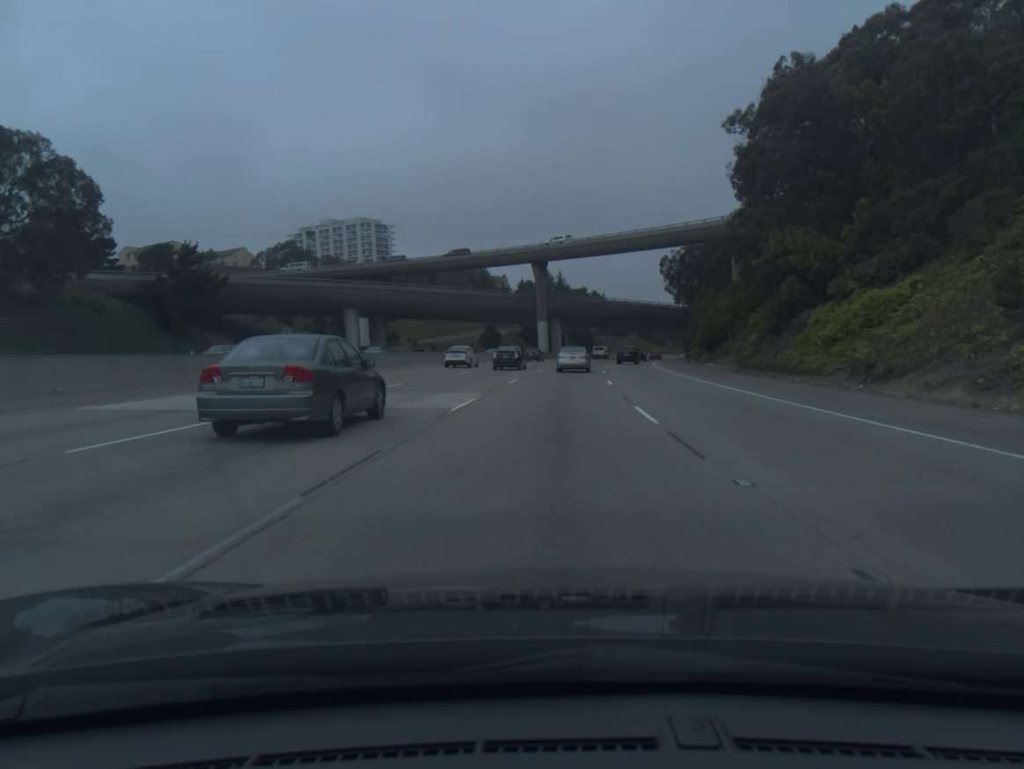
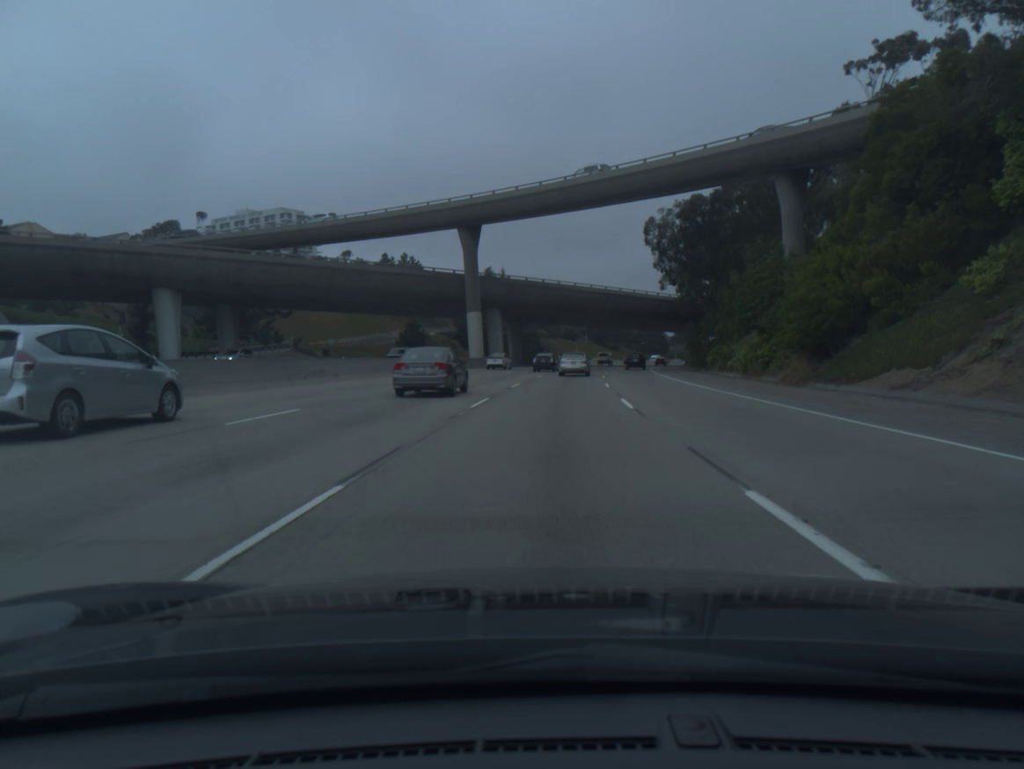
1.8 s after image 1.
(+1.2, +39.4) m; +4°
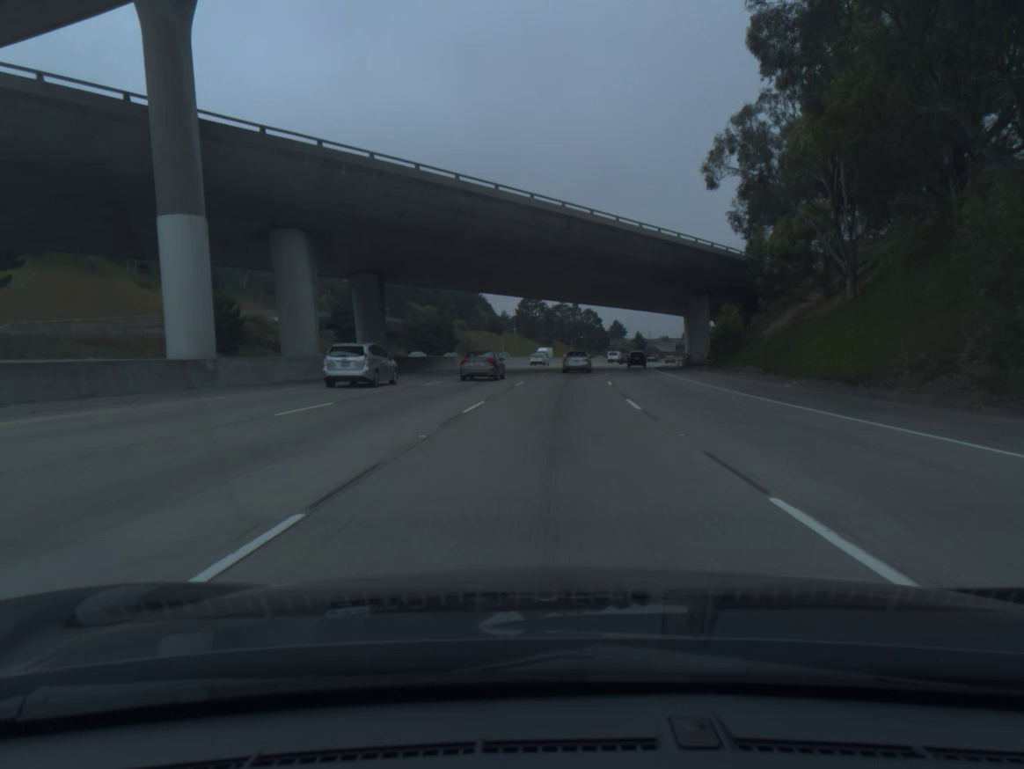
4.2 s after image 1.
(+2.5, +56.0) m; +5°
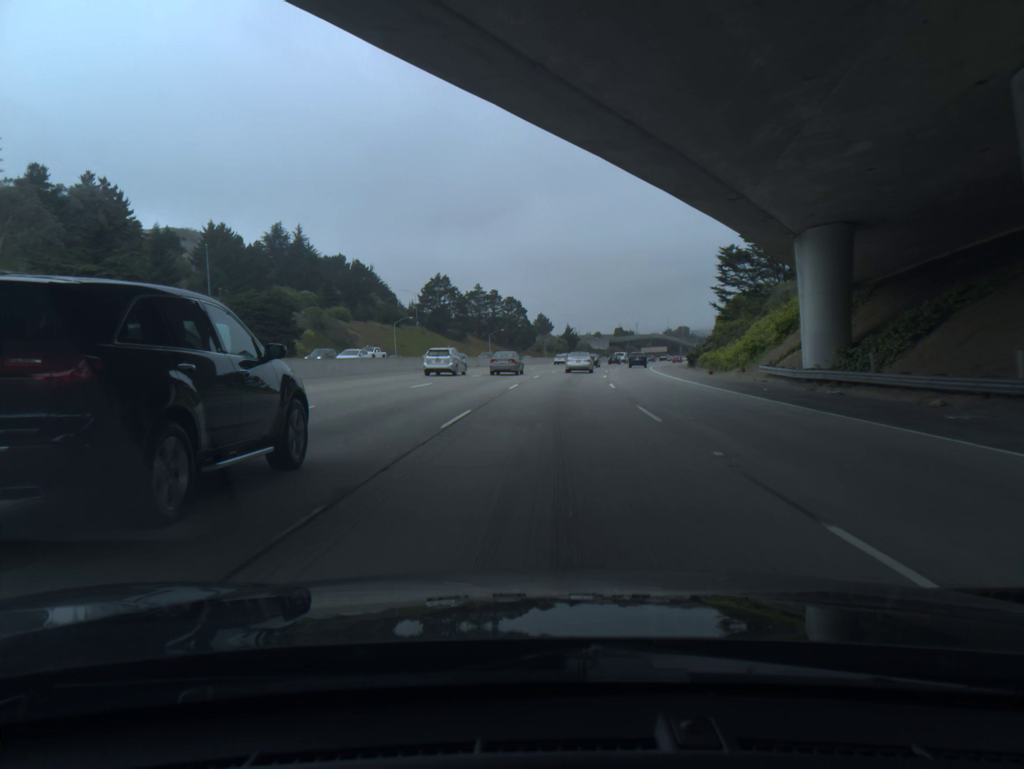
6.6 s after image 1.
(+2.8, +59.0) m; +6°
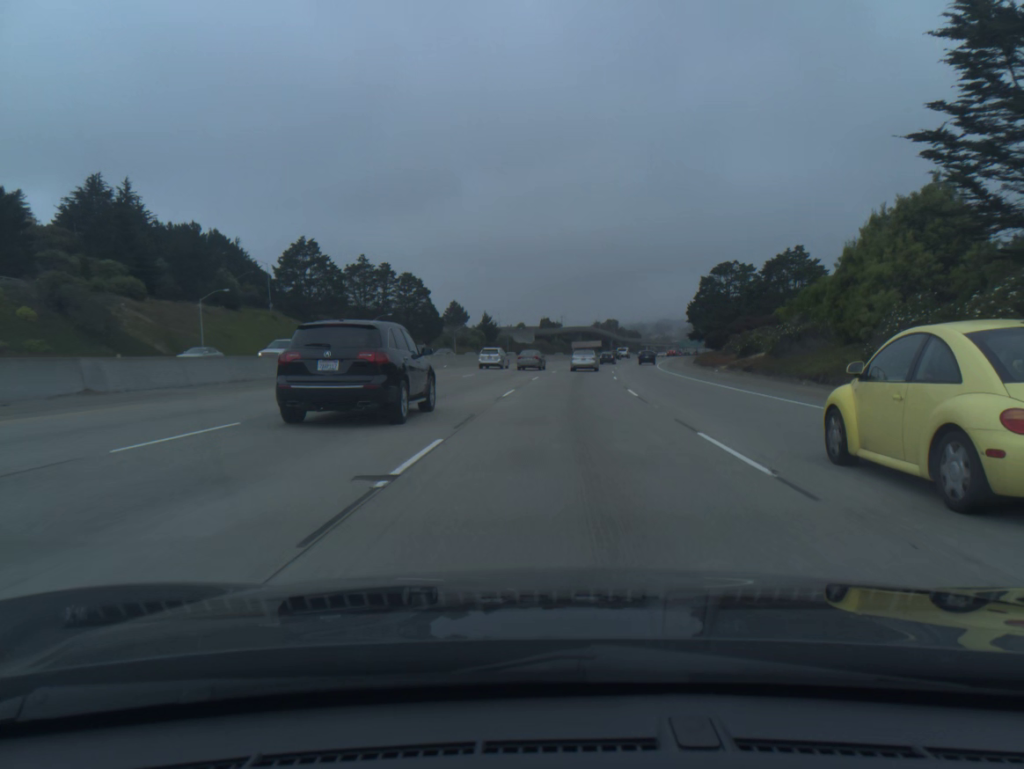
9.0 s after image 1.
(+2.9, +62.4) m; +6°
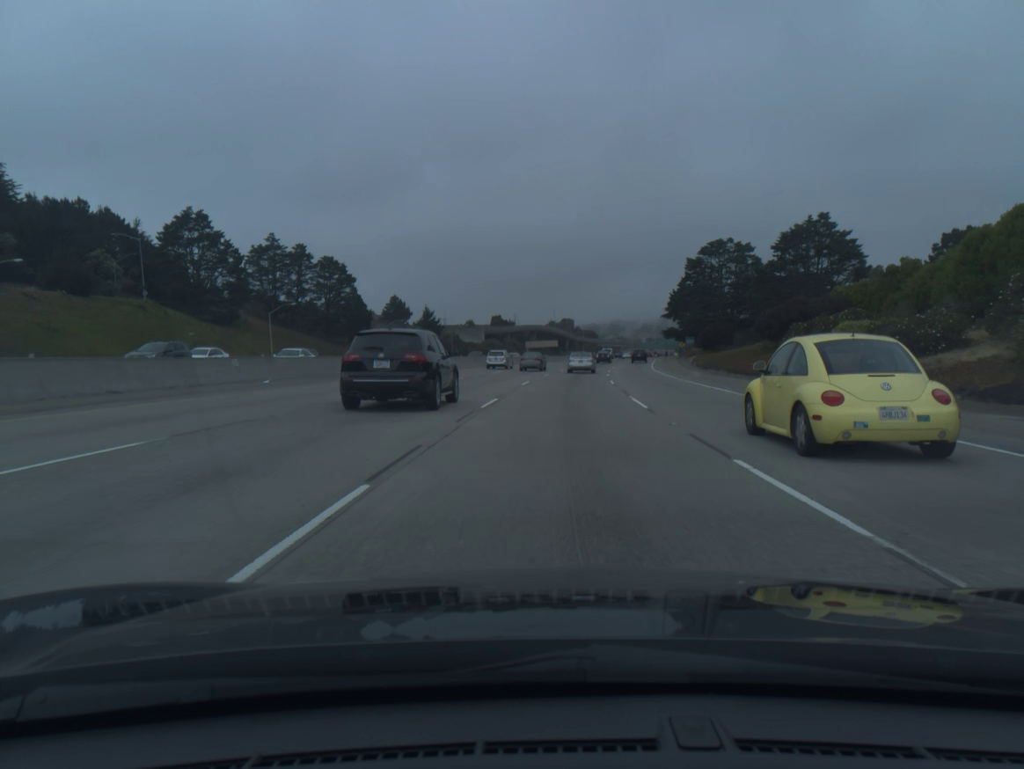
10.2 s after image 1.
(+0.9, +31.7) m; +3°
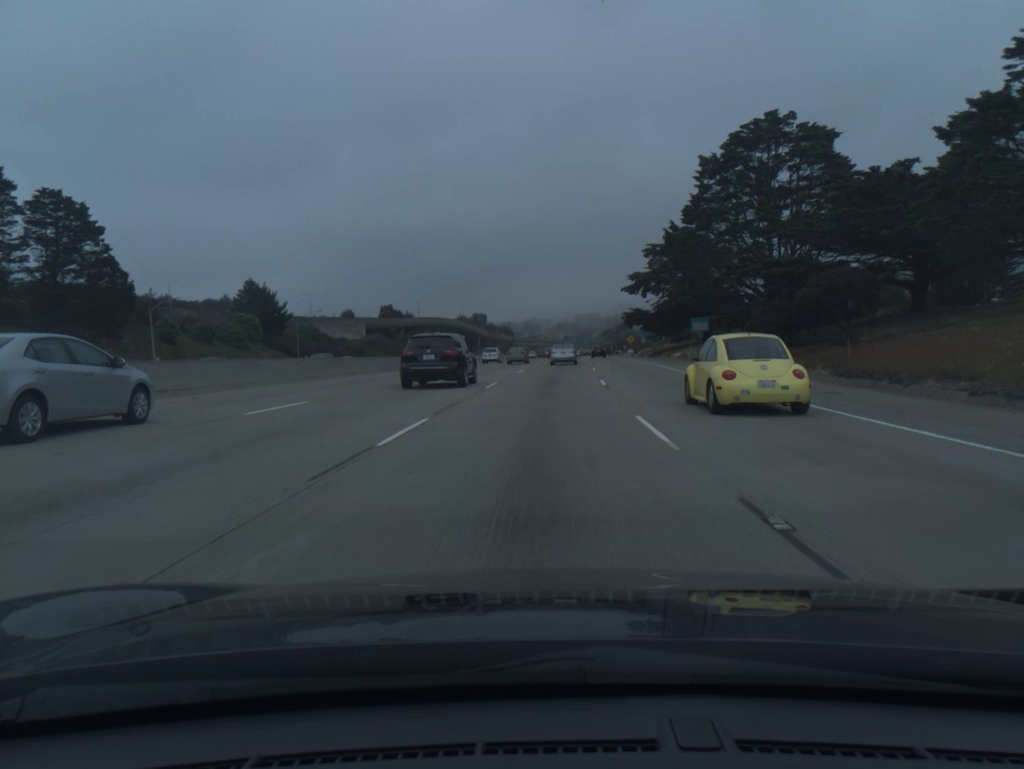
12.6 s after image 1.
(+3.8, +64.2) m; +6°
